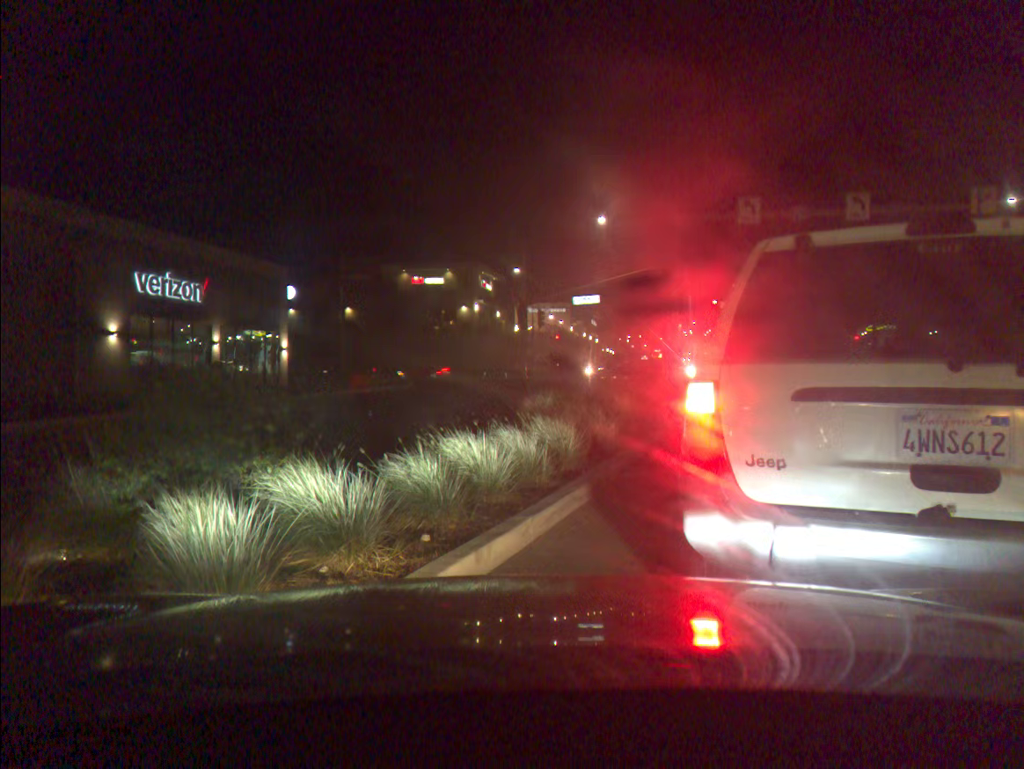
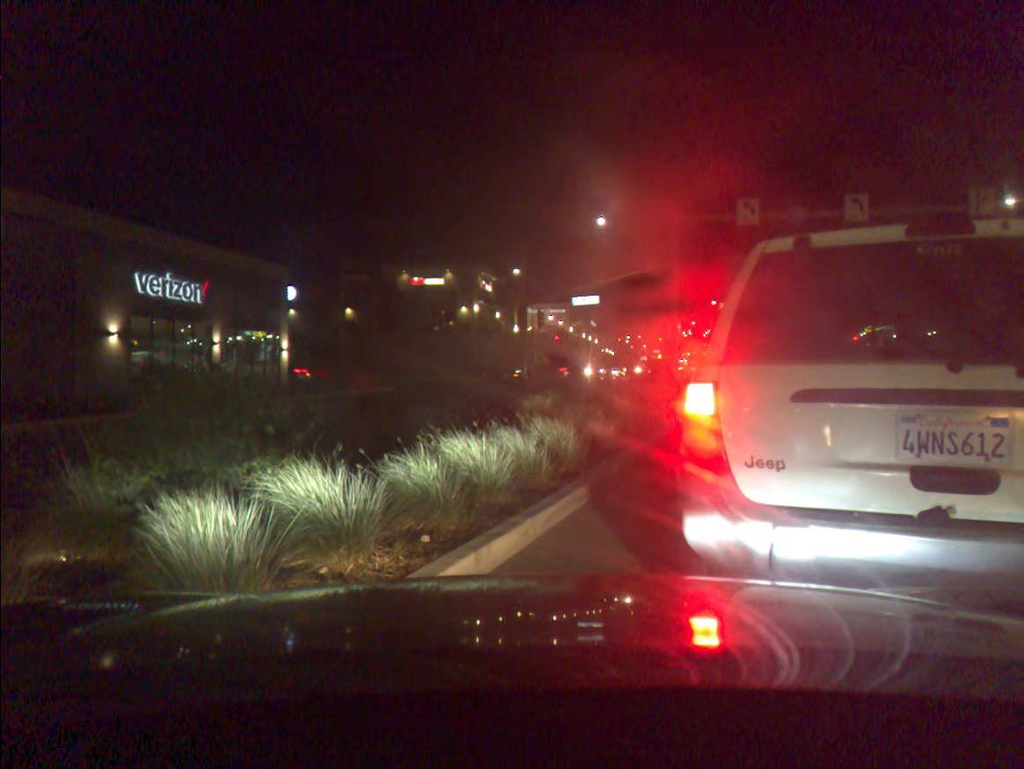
(0.0, 0.0) m; 0°
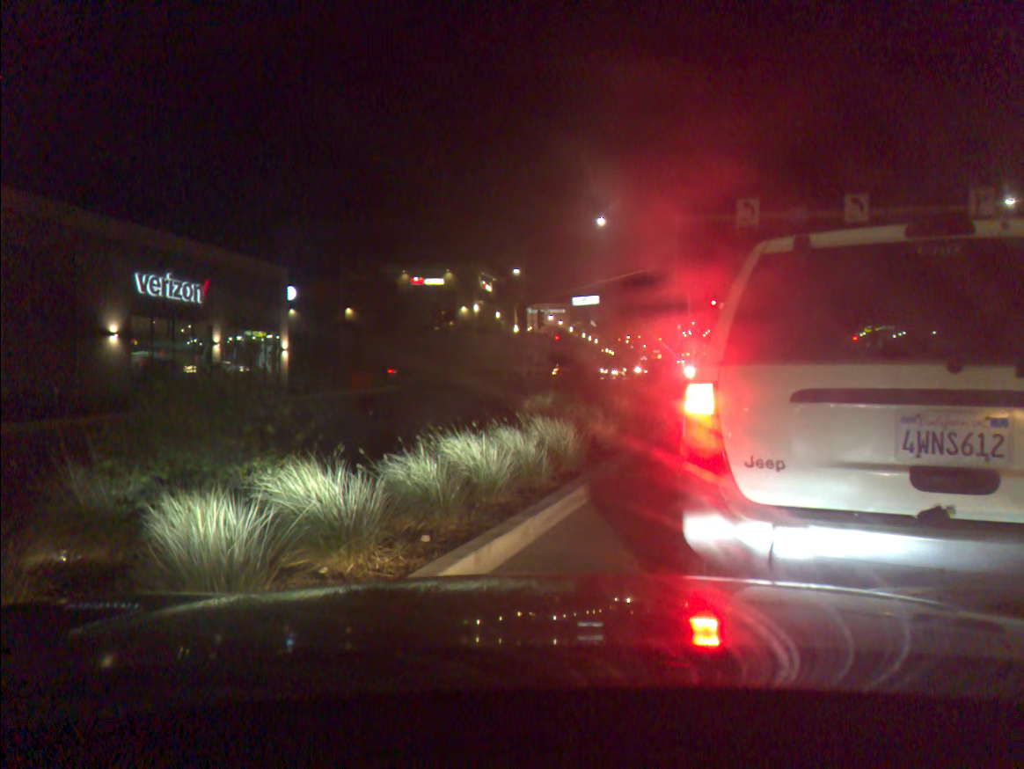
(0.0, 0.0) m; 0°
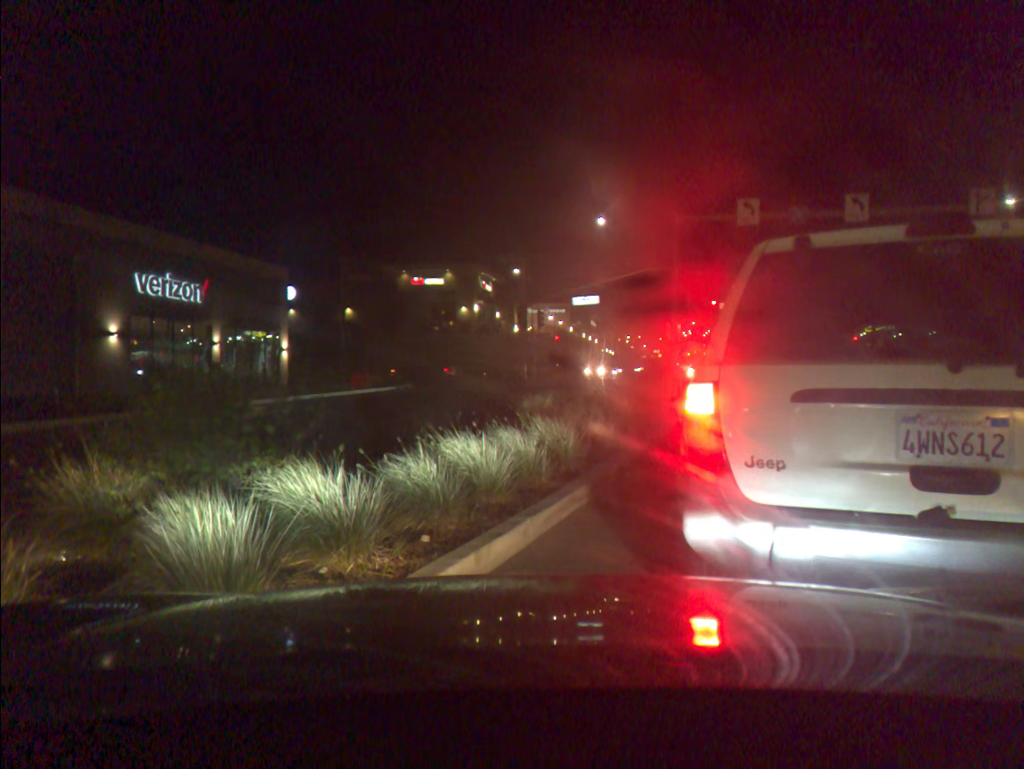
(0.0, 0.0) m; 0°
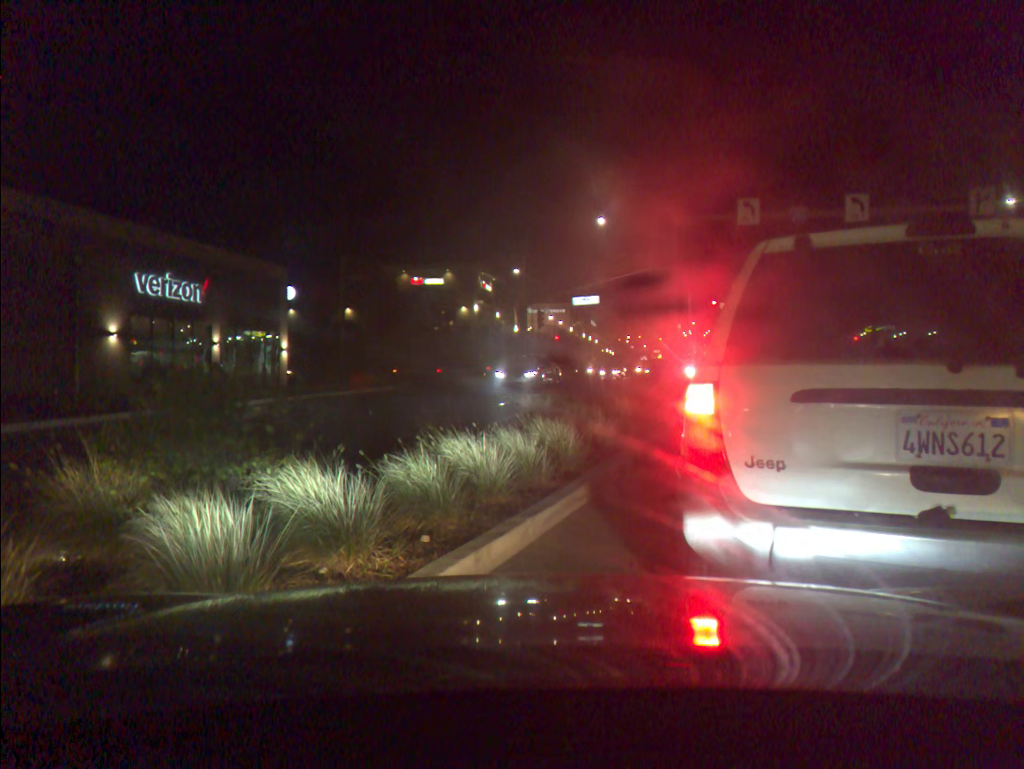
(0.0, 0.0) m; 0°
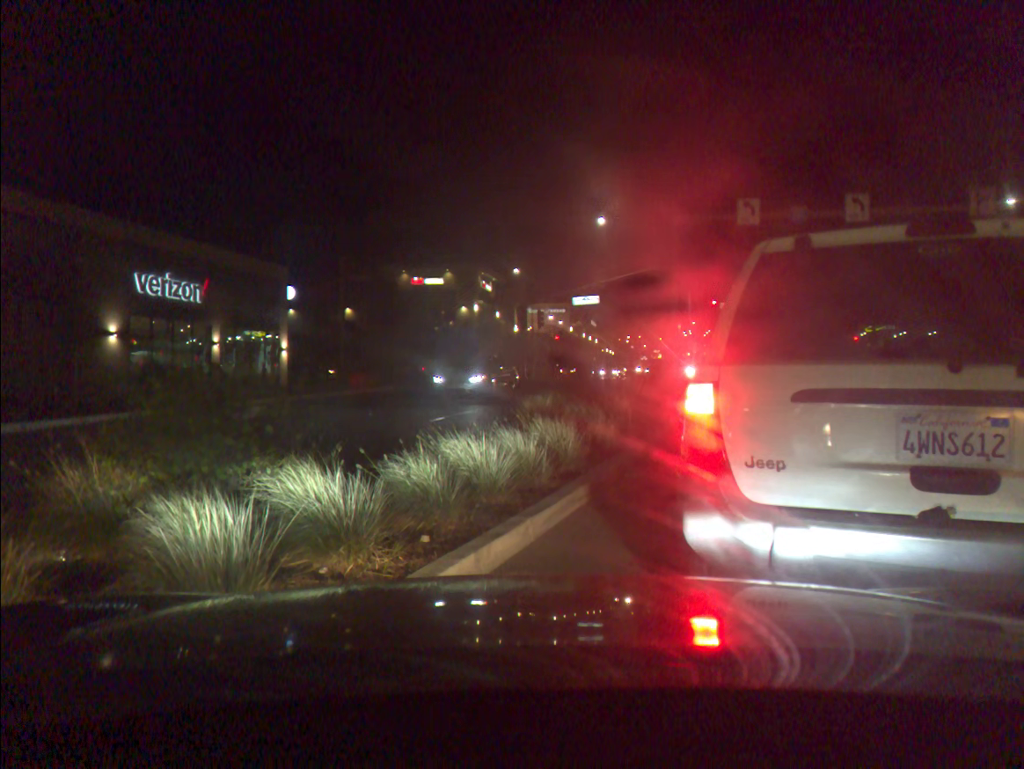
(0.0, 0.0) m; 0°
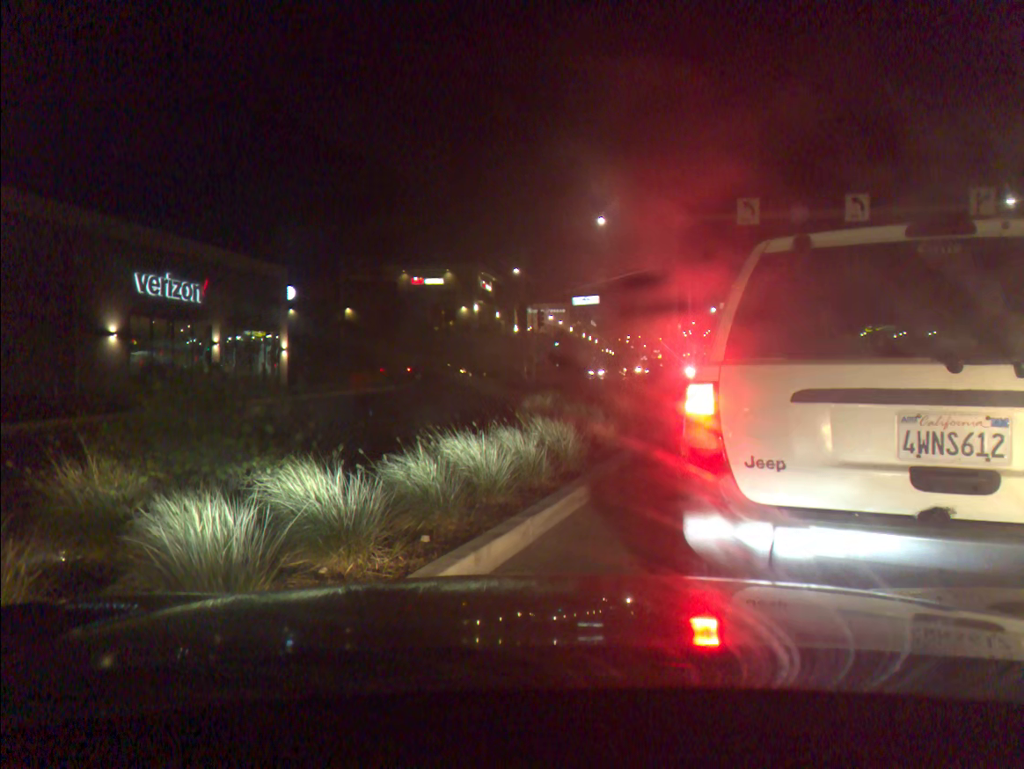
(0.0, 0.0) m; 0°
